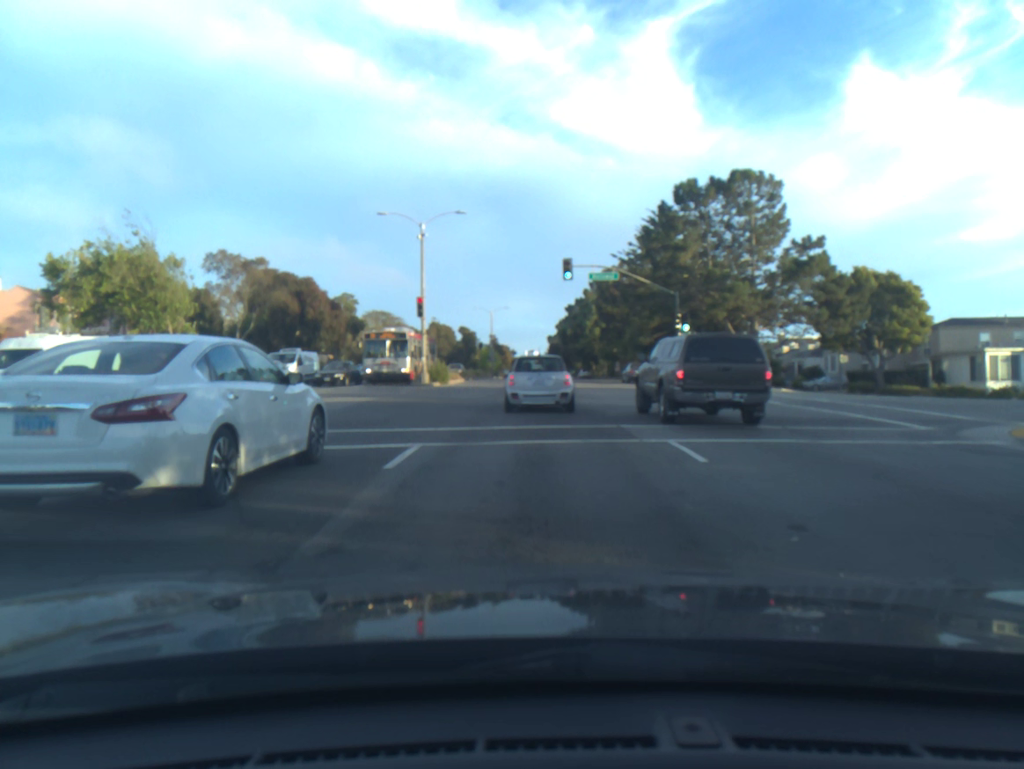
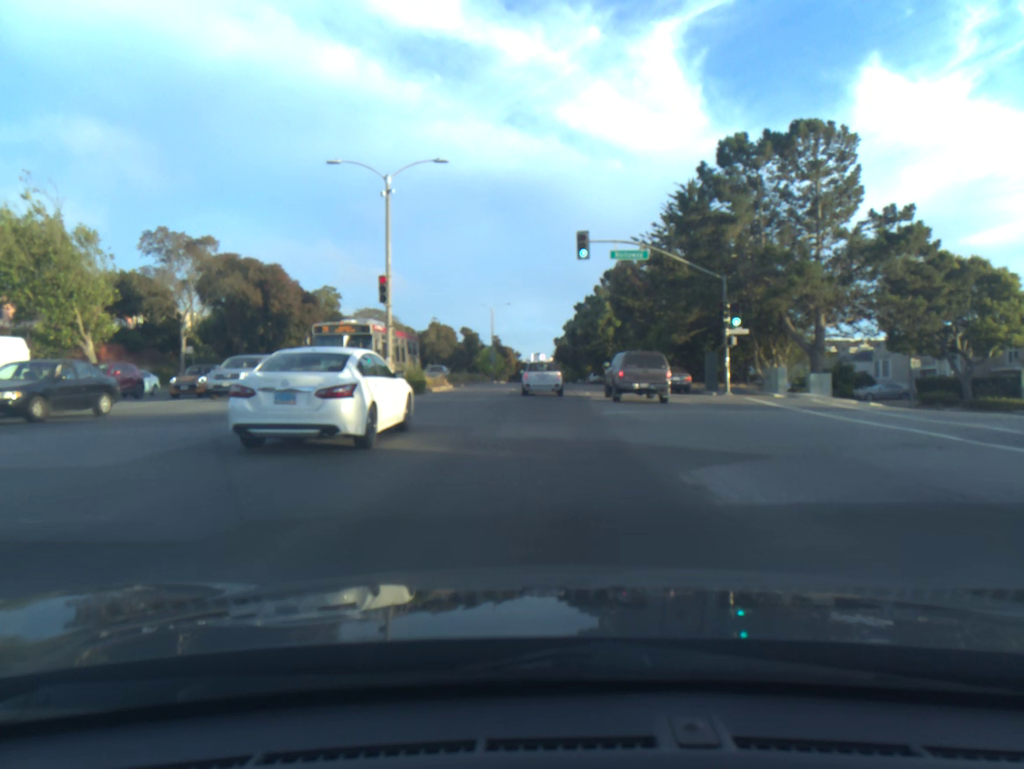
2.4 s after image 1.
(+0.1, +10.4) m; 0°
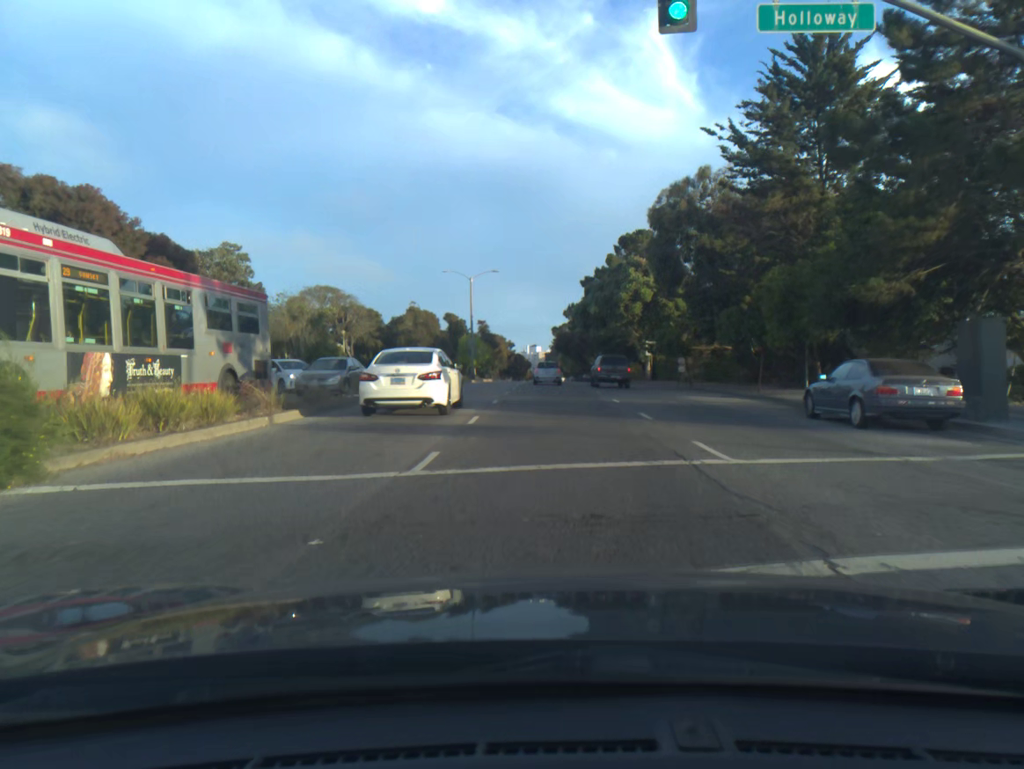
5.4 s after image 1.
(-0.2, +24.4) m; 0°
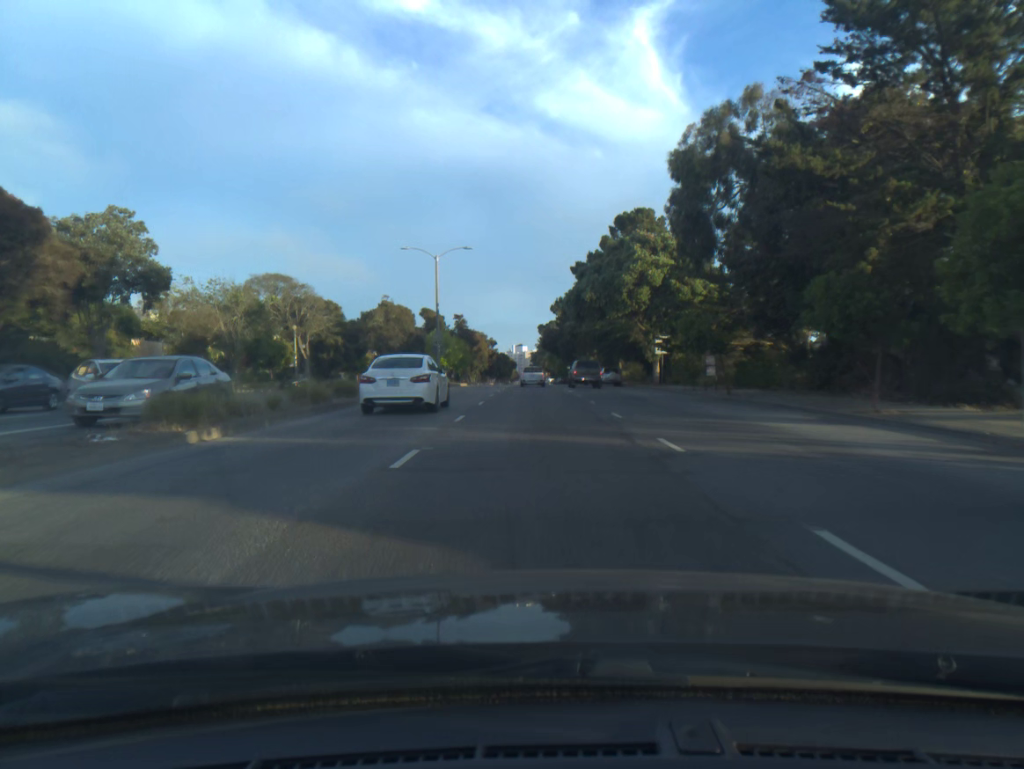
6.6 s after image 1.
(+0.1, +12.4) m; +1°
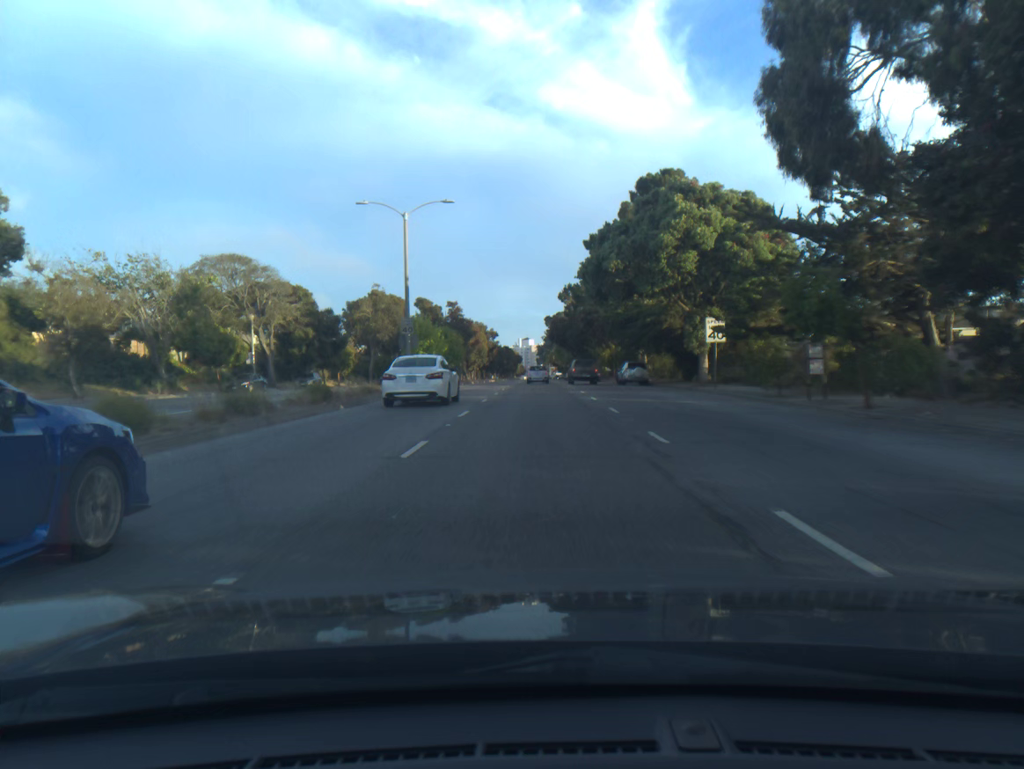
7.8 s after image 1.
(0.0, +13.7) m; -1°
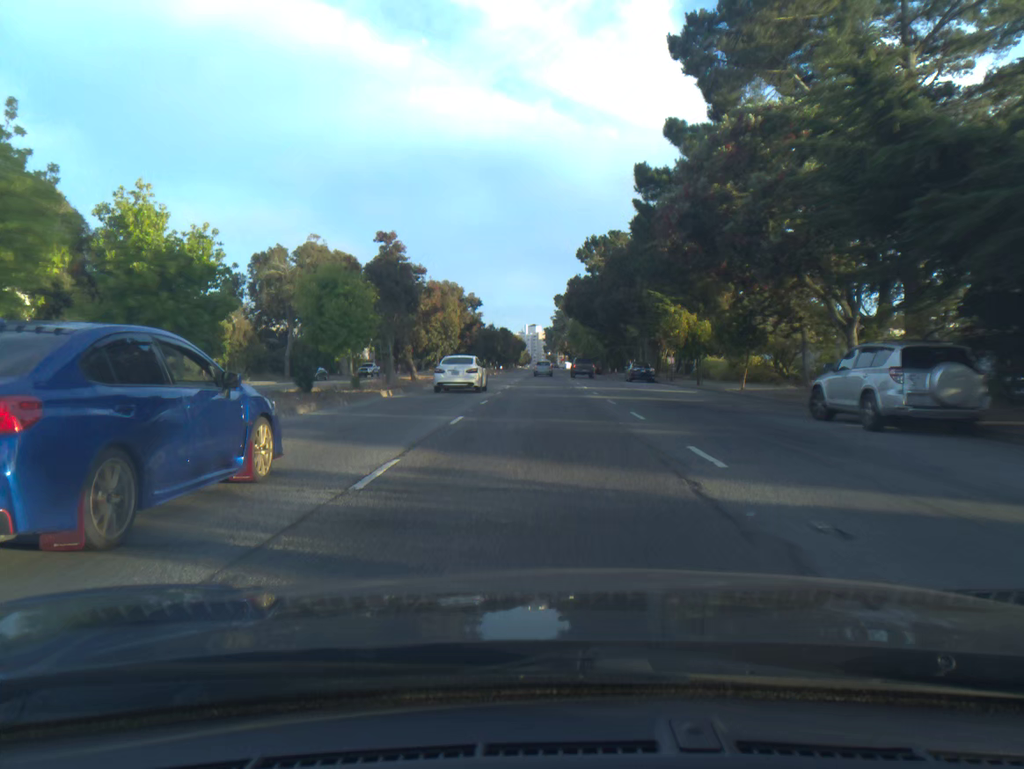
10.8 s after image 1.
(-0.3, +39.6) m; 0°
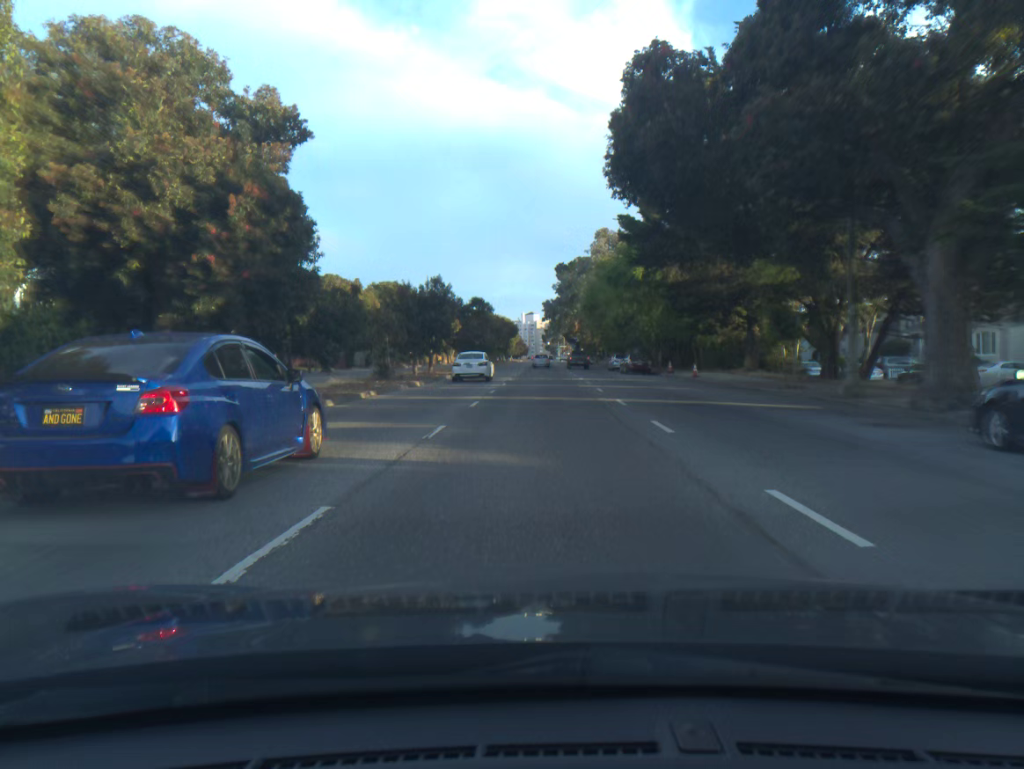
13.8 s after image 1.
(0.0, +46.2) m; 0°
